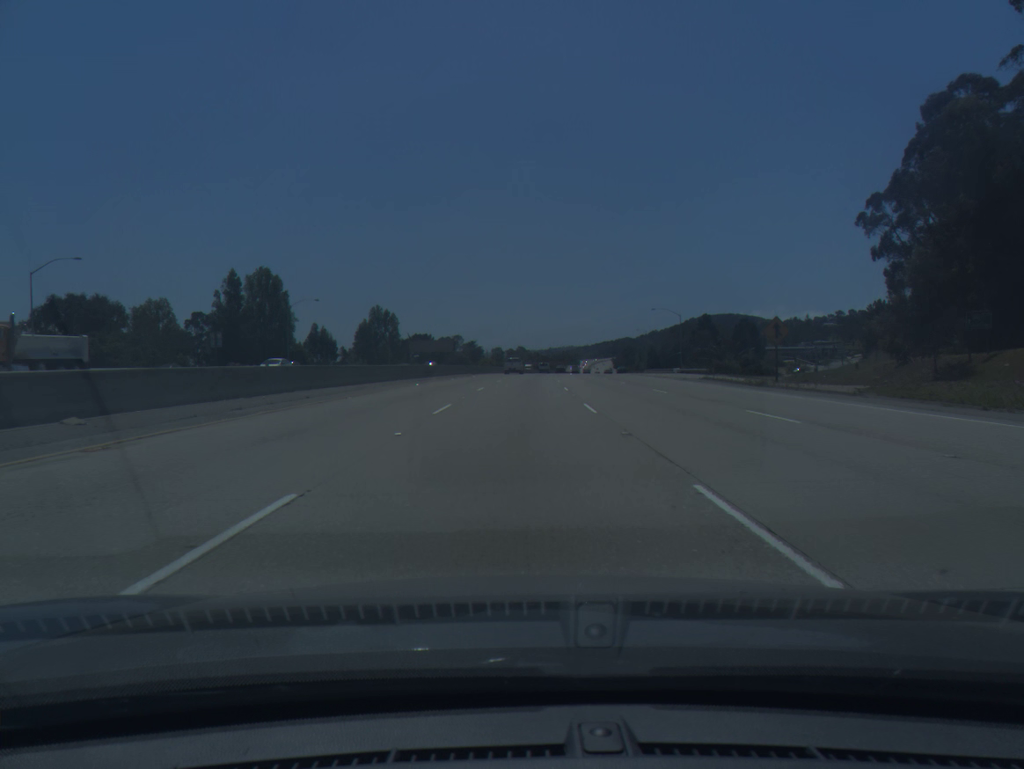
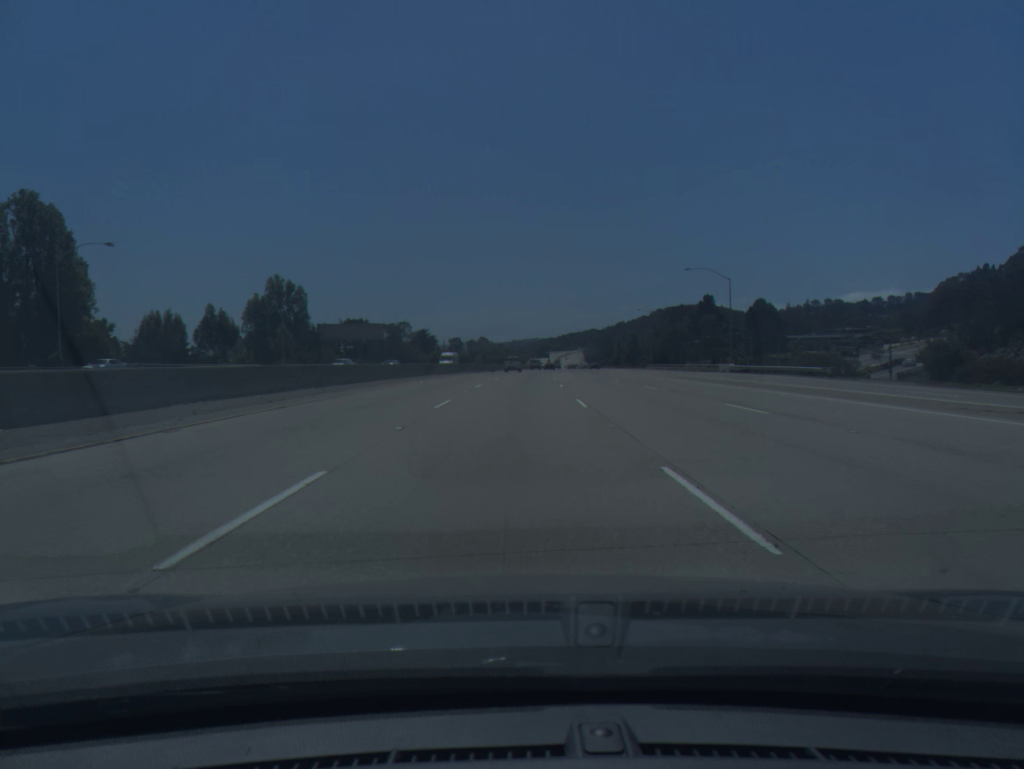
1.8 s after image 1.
(+1.1, +55.8) m; +3°
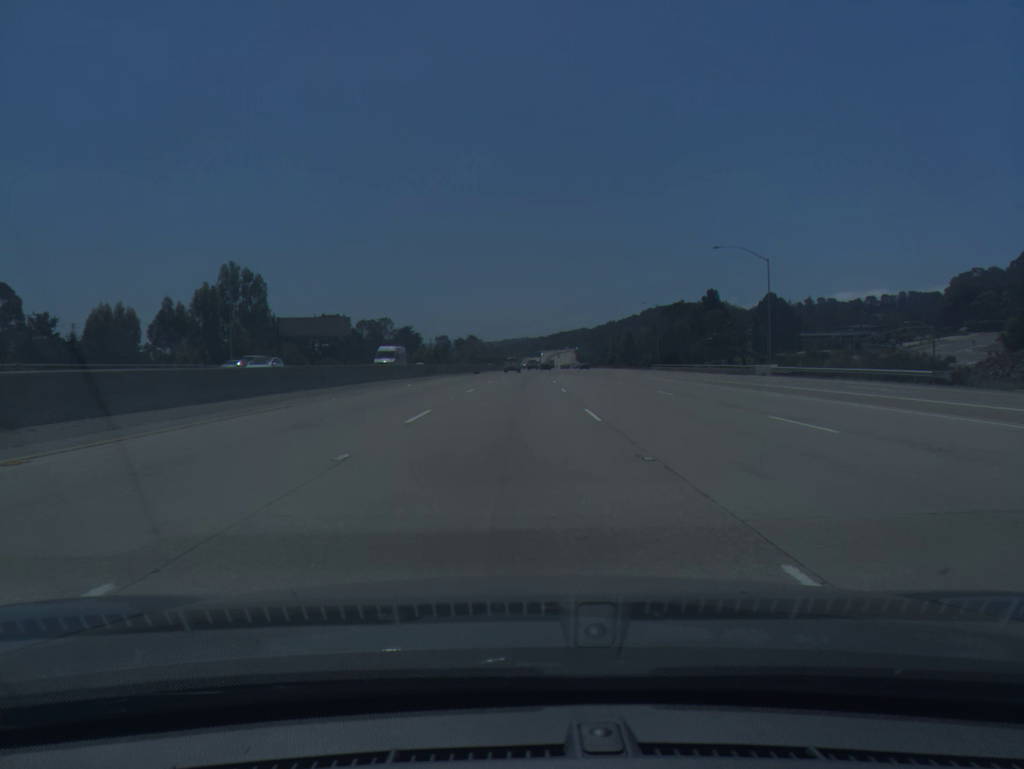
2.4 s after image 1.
(+0.1, +18.3) m; +1°
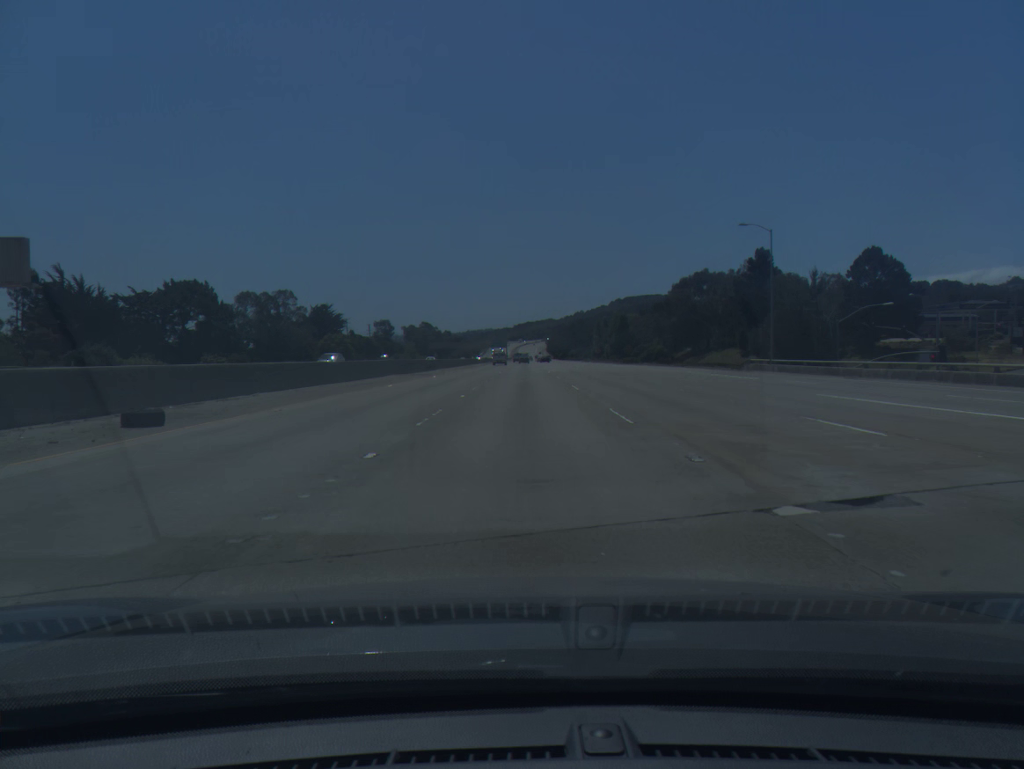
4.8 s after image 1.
(+1.2, +72.9) m; +3°
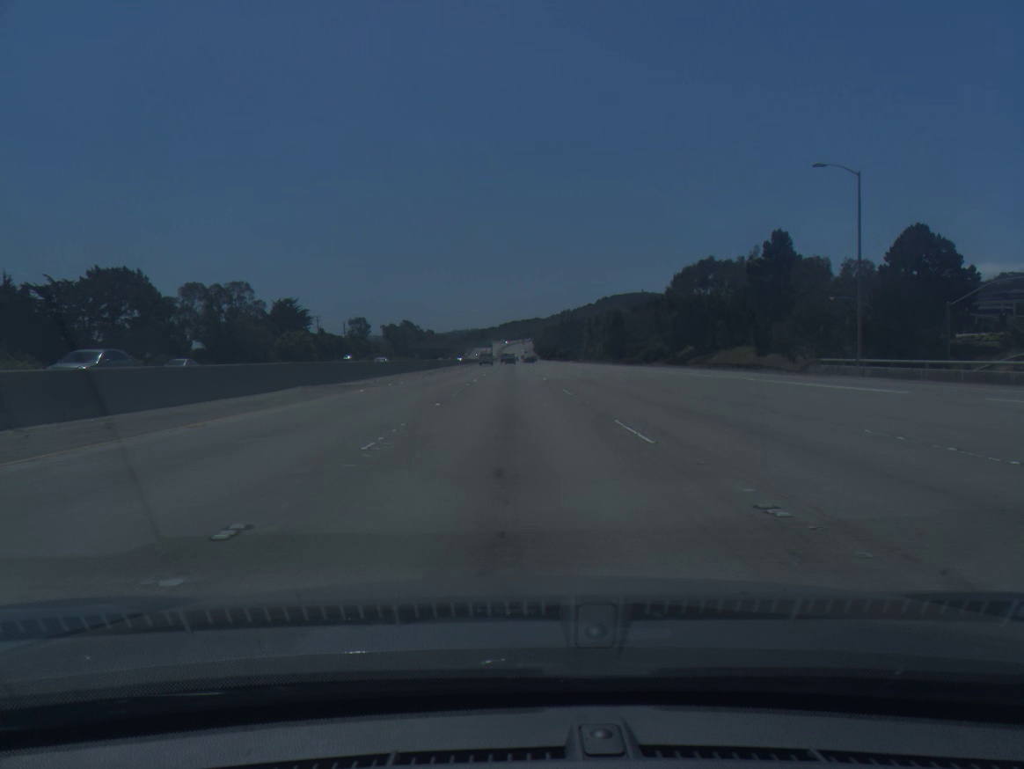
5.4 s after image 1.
(+0.2, +18.3) m; +1°
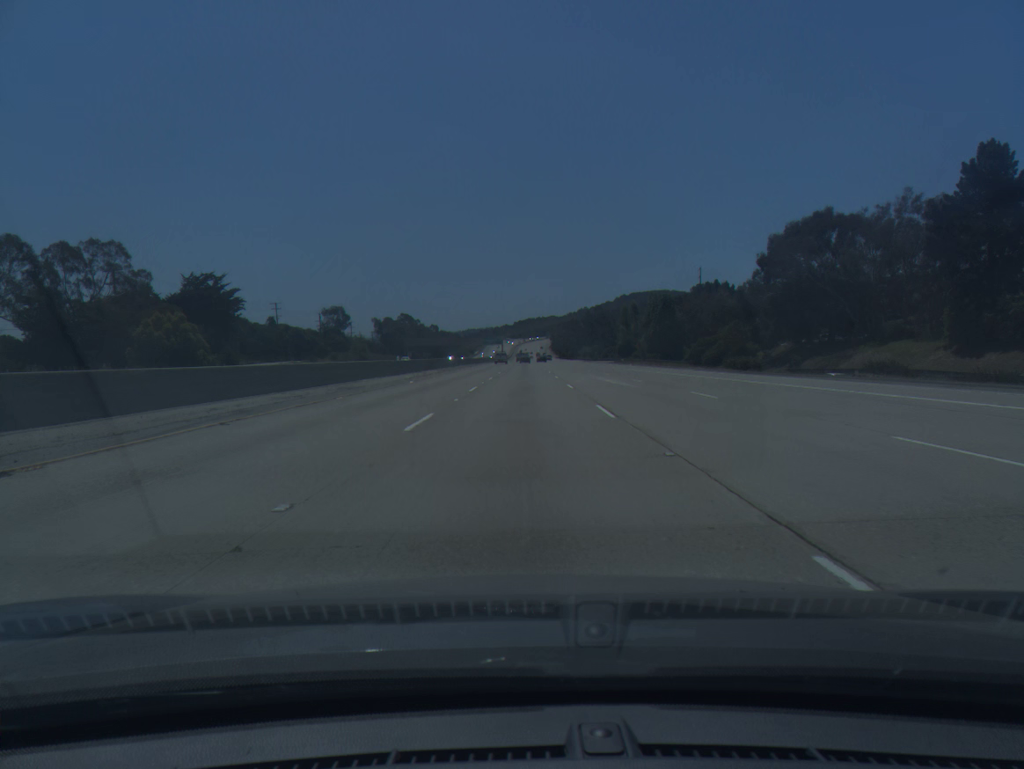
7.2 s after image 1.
(-0.3, +55.0) m; -1°
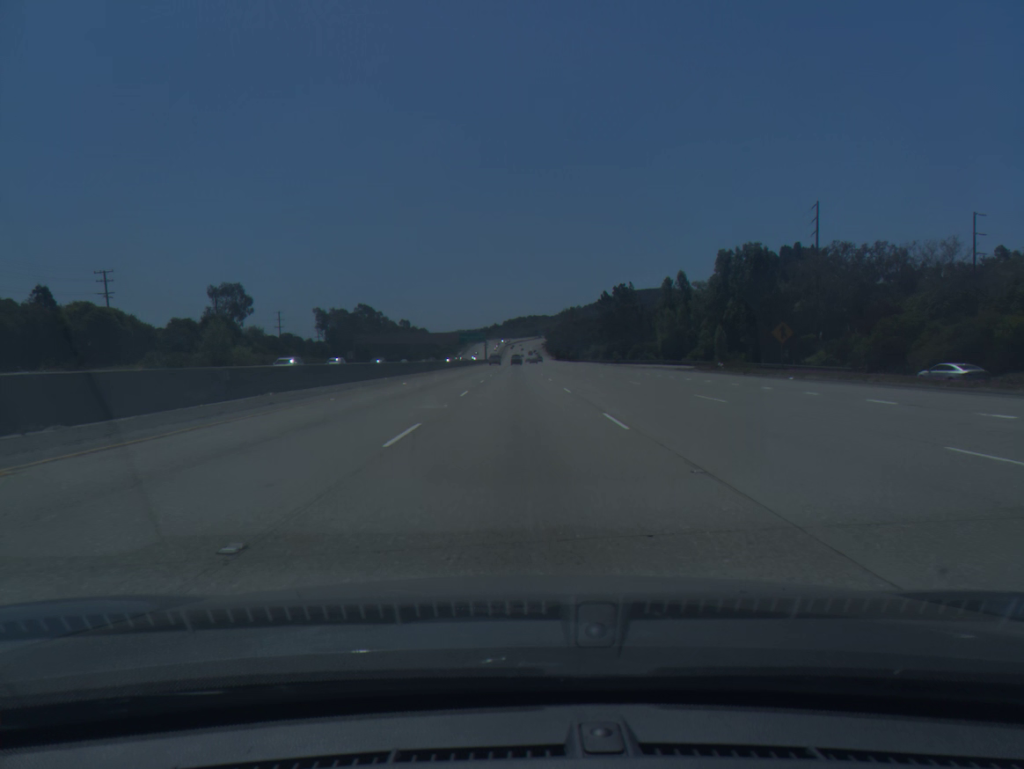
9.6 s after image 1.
(+0.6, +73.4) m; +1°
